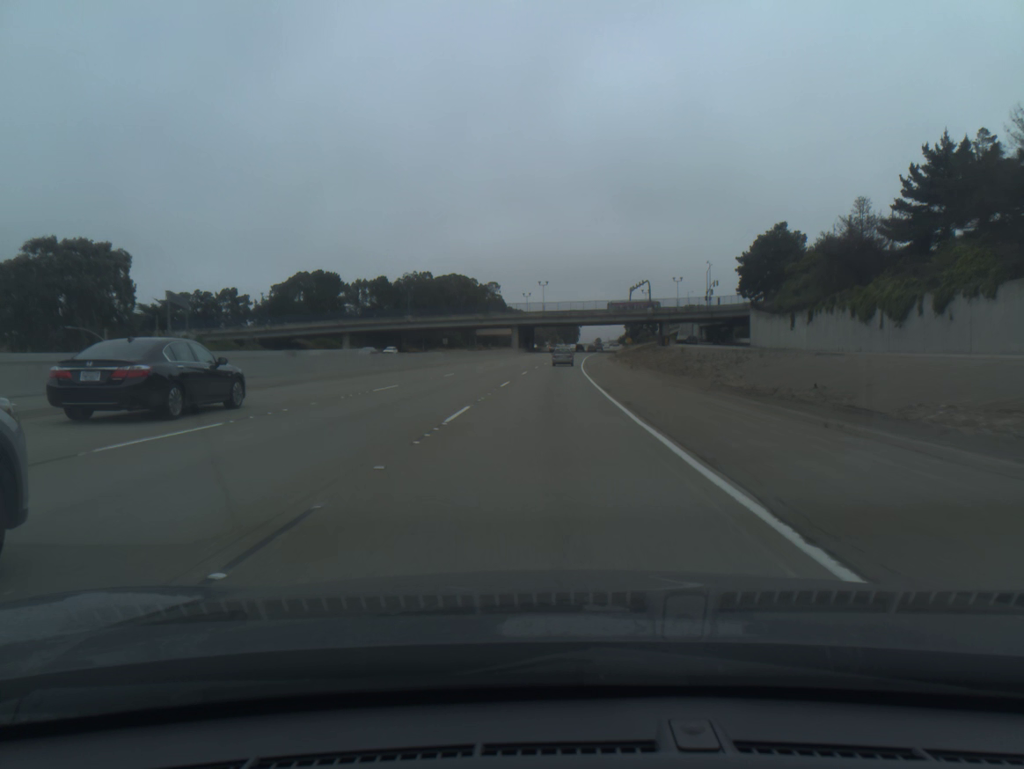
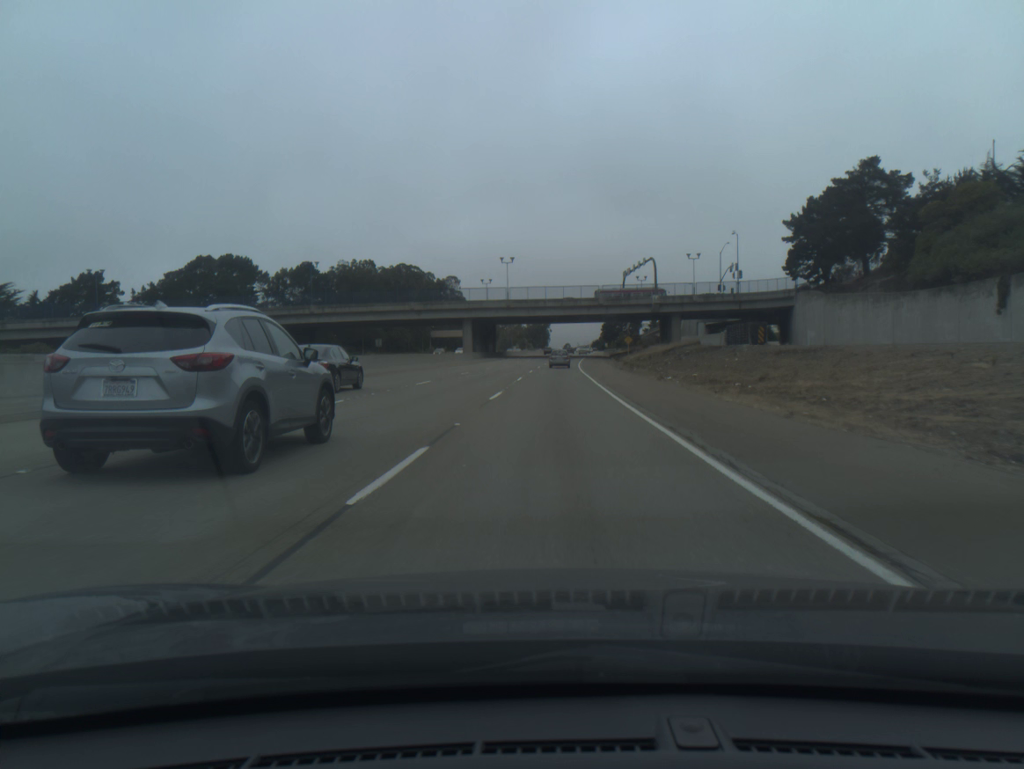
(+0.9, +50.7) m; +2°
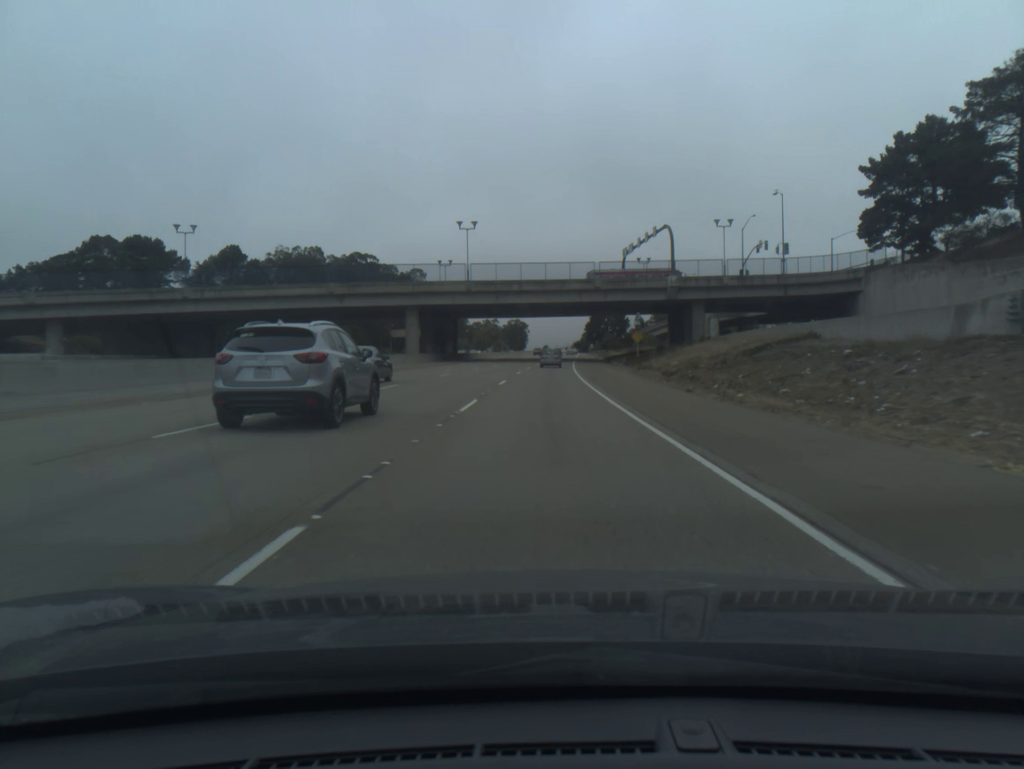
(+0.5, +33.7) m; +2°
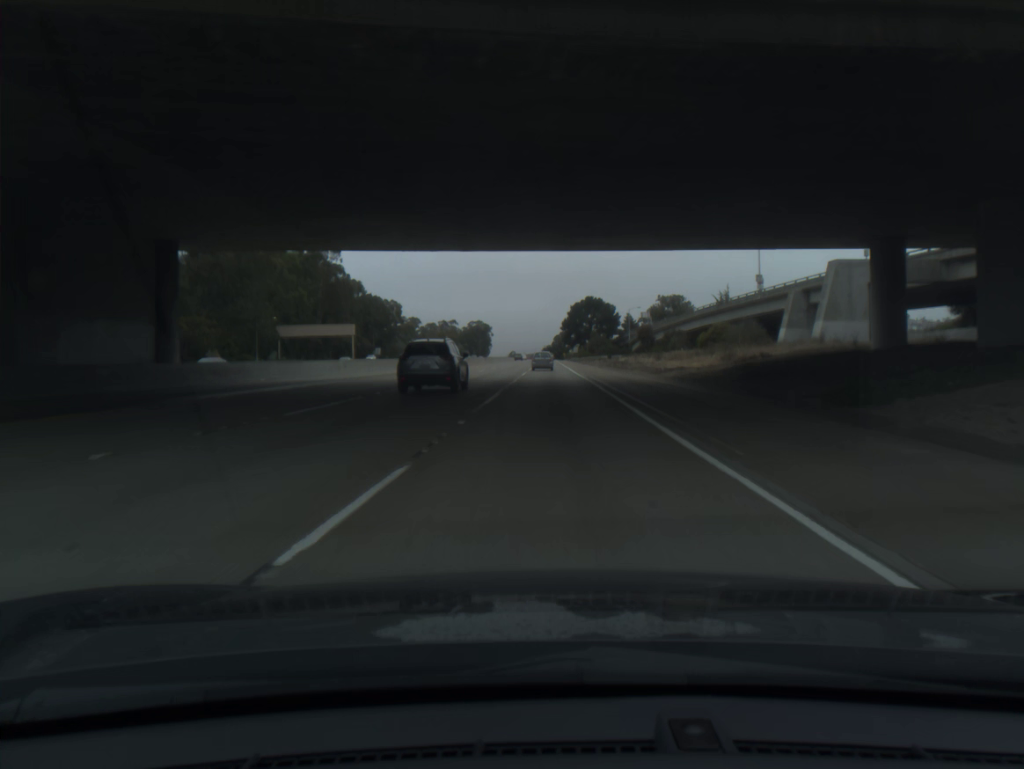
(+1.7, +83.9) m; +2°
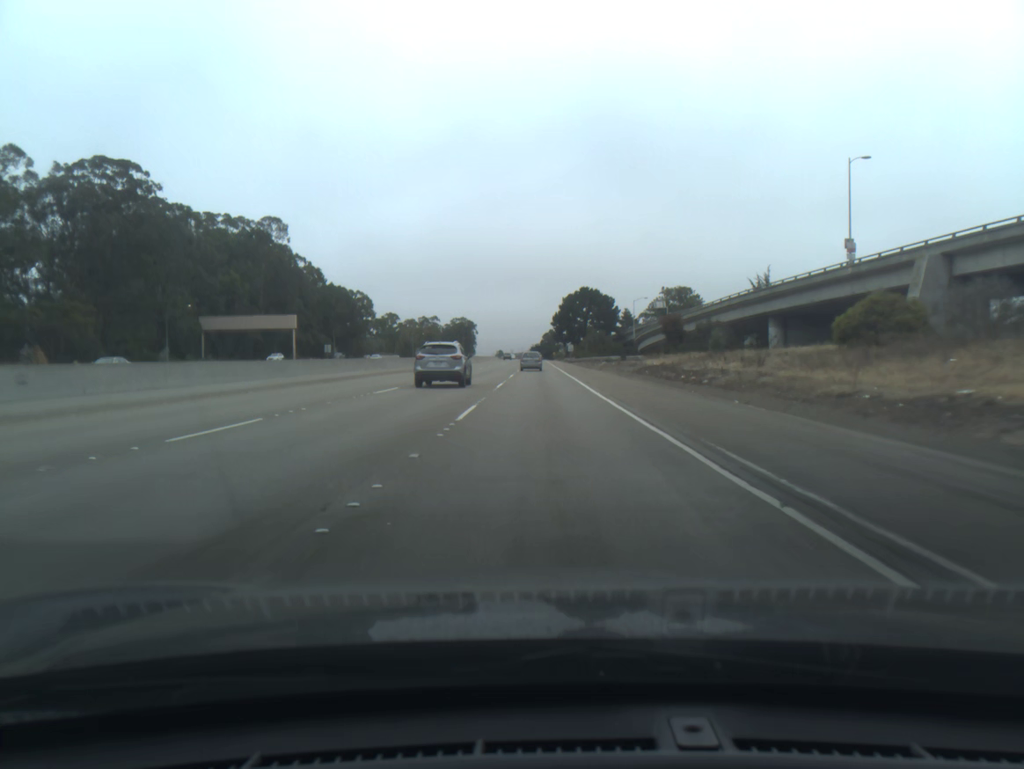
(+0.3, +33.4) m; +1°
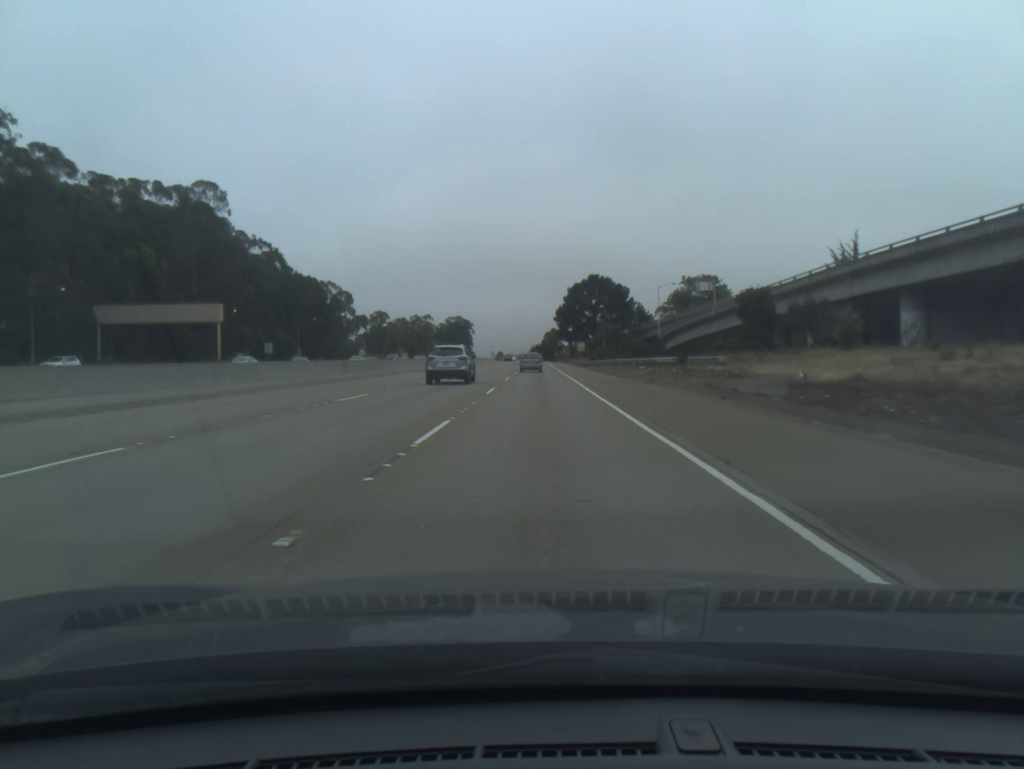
(+0.1, +33.3) m; 0°
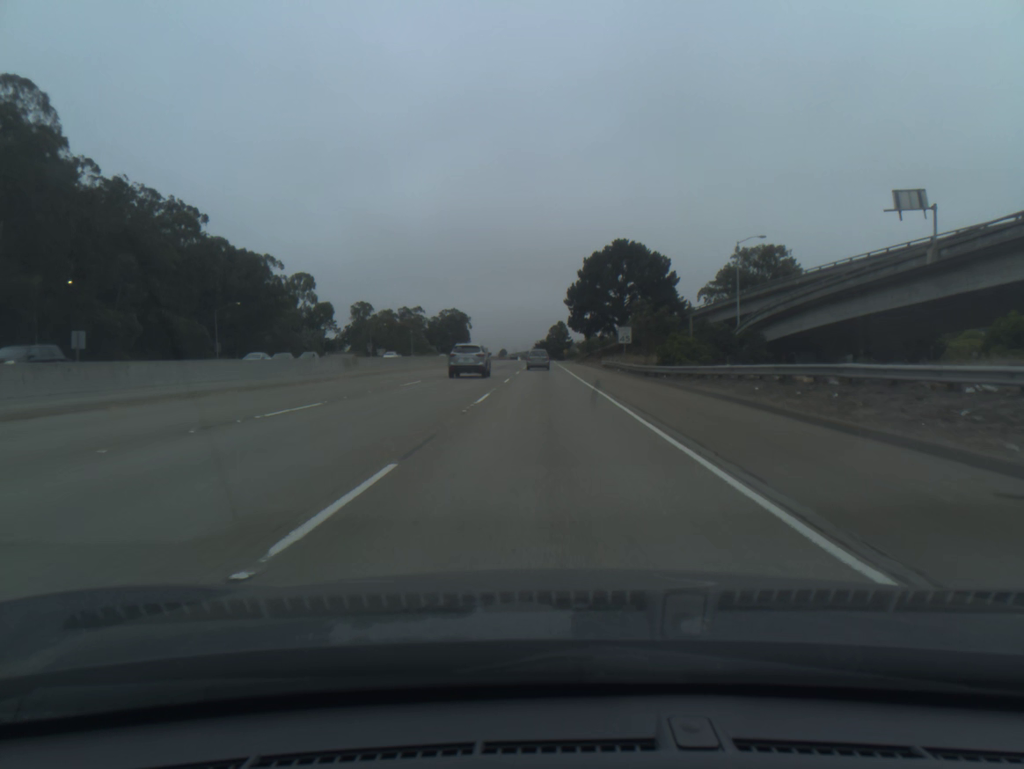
(-0.1, +49.7) m; 0°
